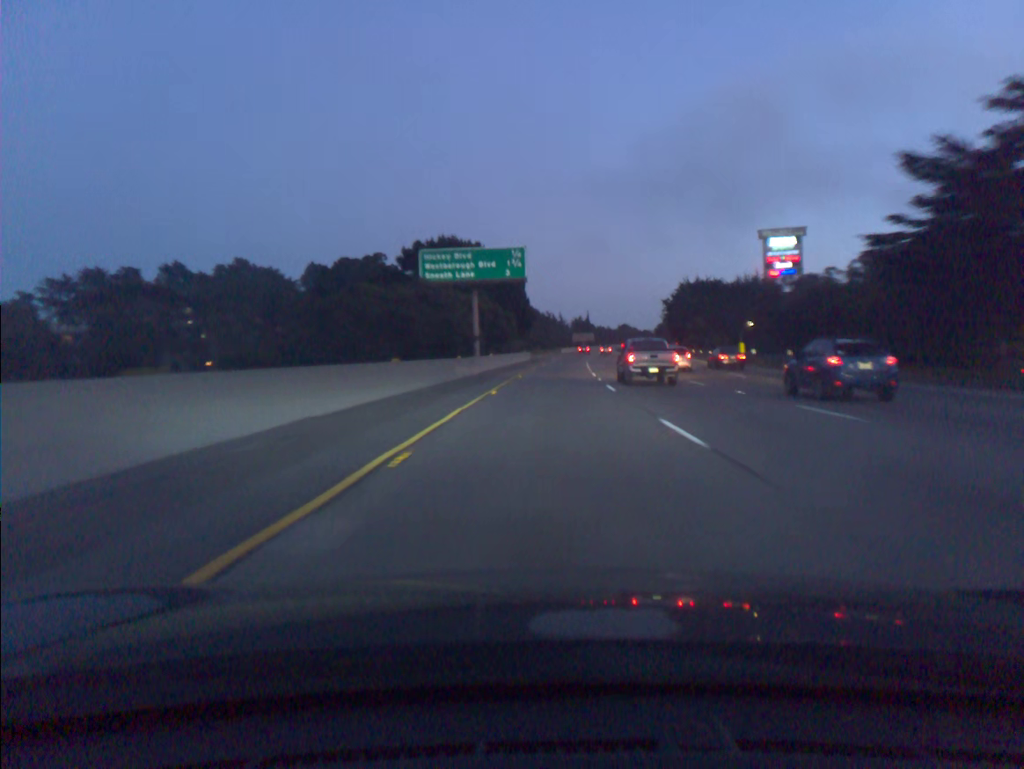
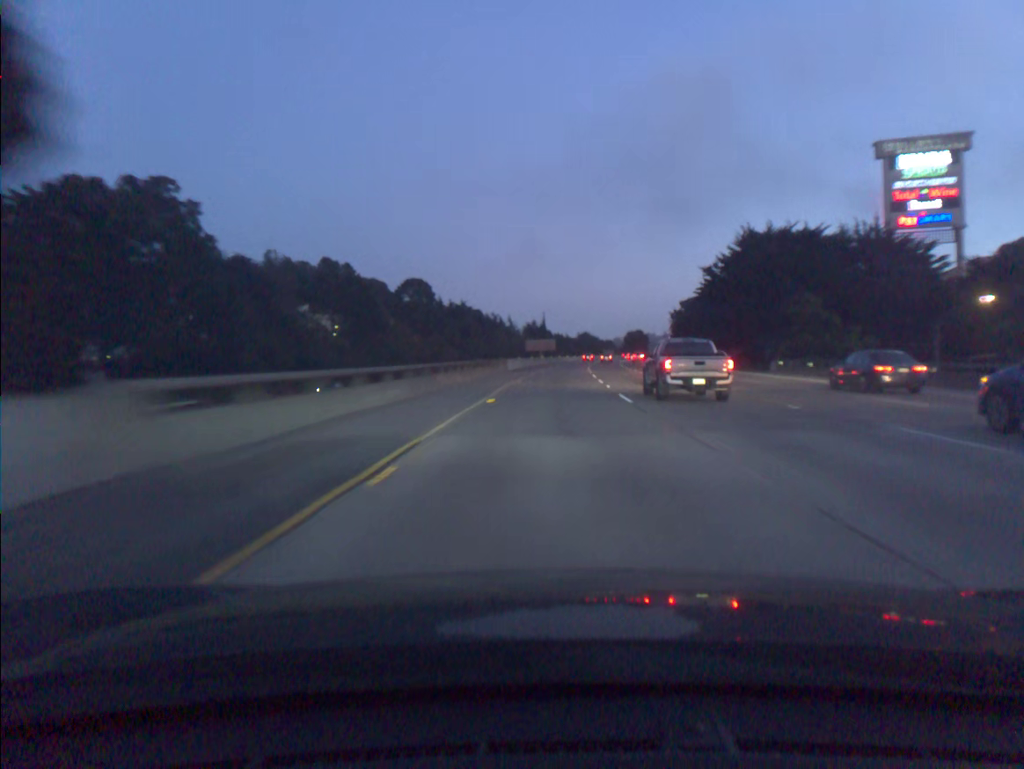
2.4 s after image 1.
(+2.4, +77.8) m; +4°
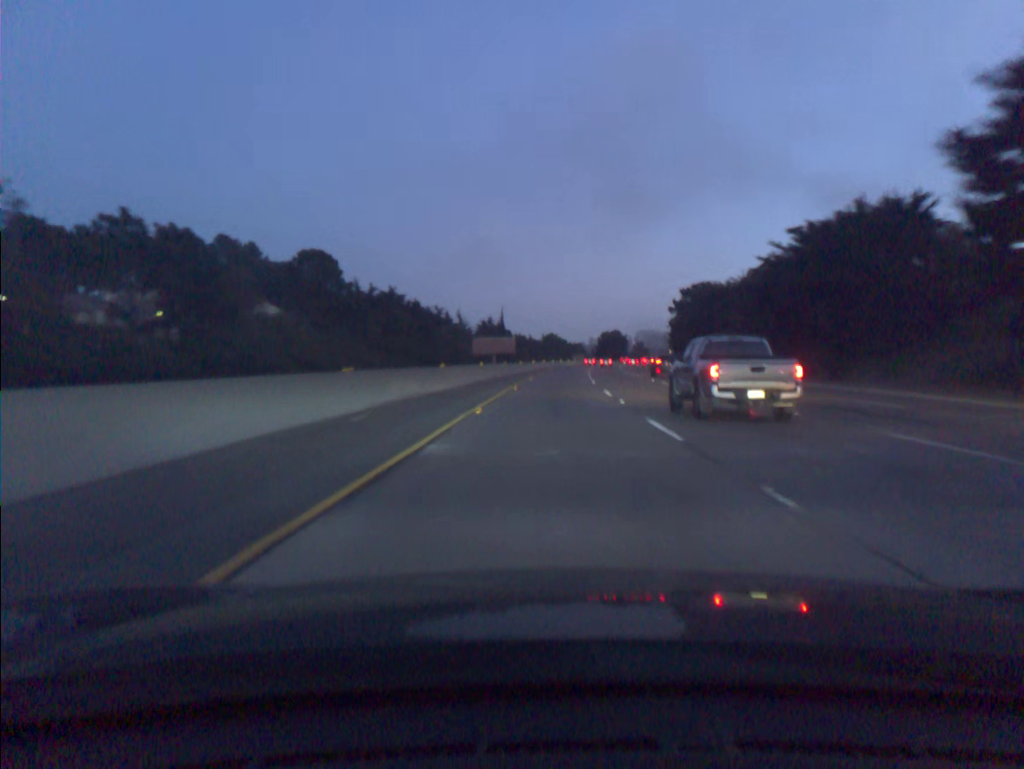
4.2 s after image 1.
(+1.5, +58.2) m; +3°
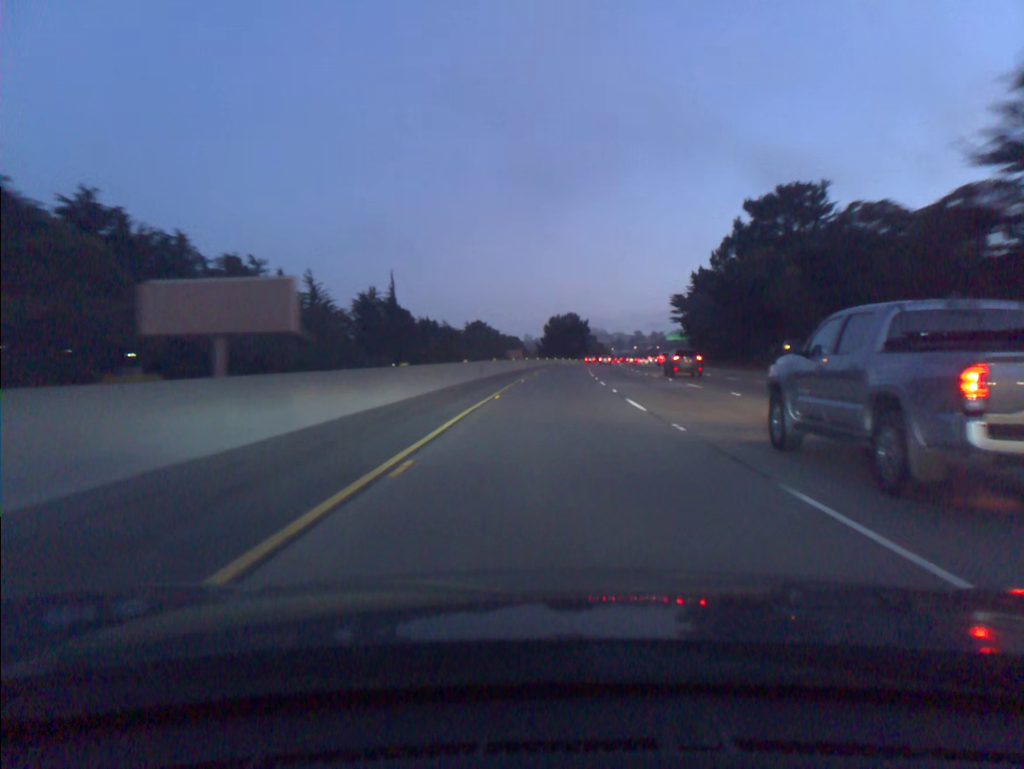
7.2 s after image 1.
(+3.9, +97.1) m; +5°
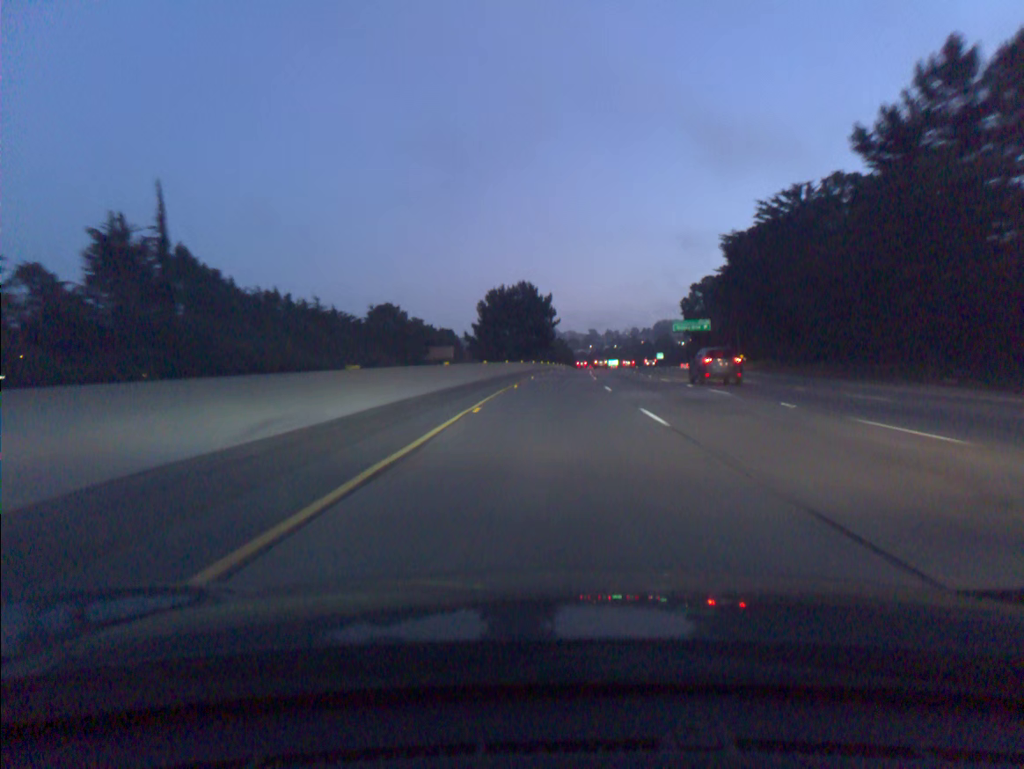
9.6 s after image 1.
(+2.6, +78.1) m; +4°
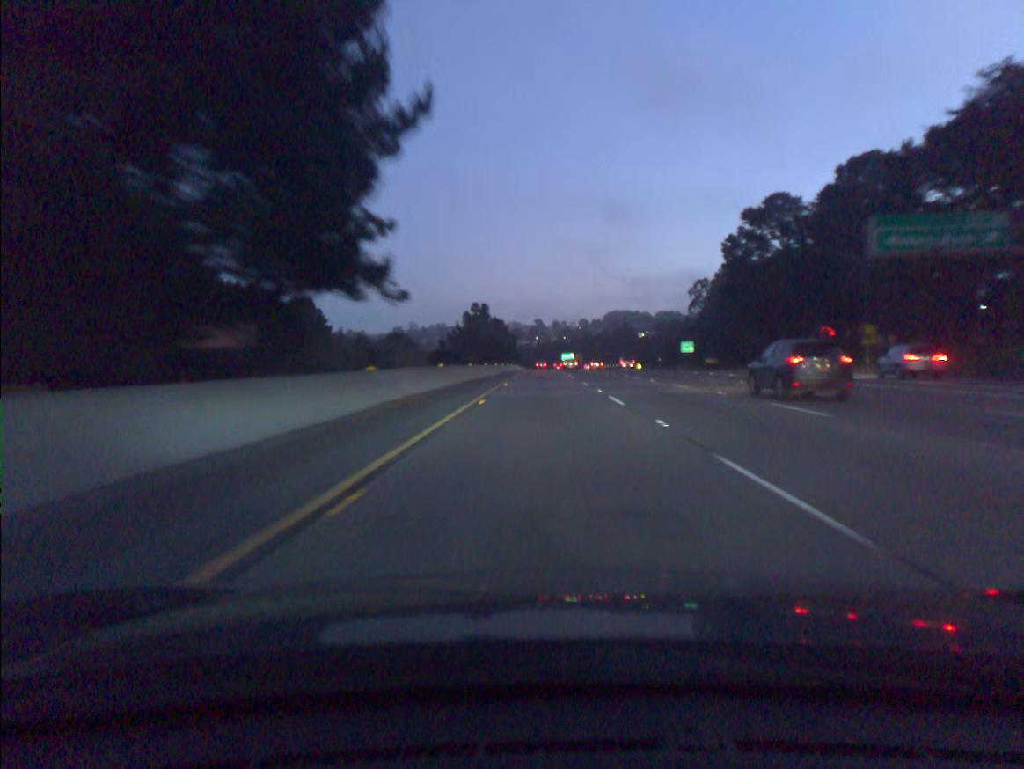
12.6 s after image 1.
(+4.0, +98.0) m; +4°
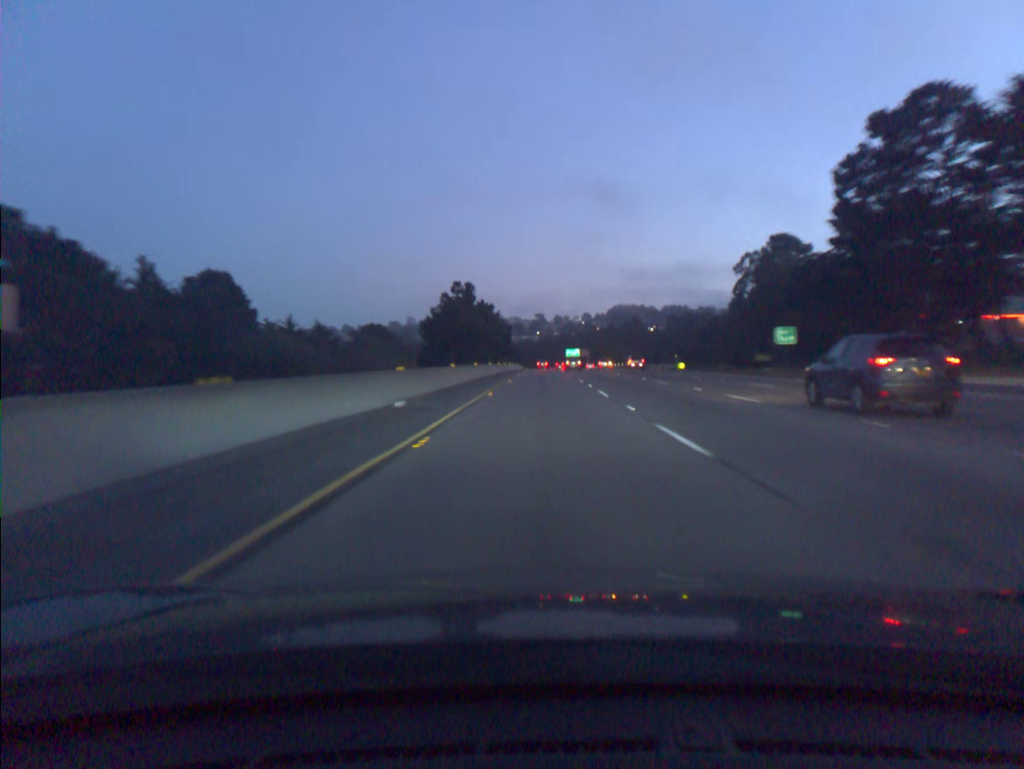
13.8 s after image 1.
(0.0, +39.4) m; 0°
